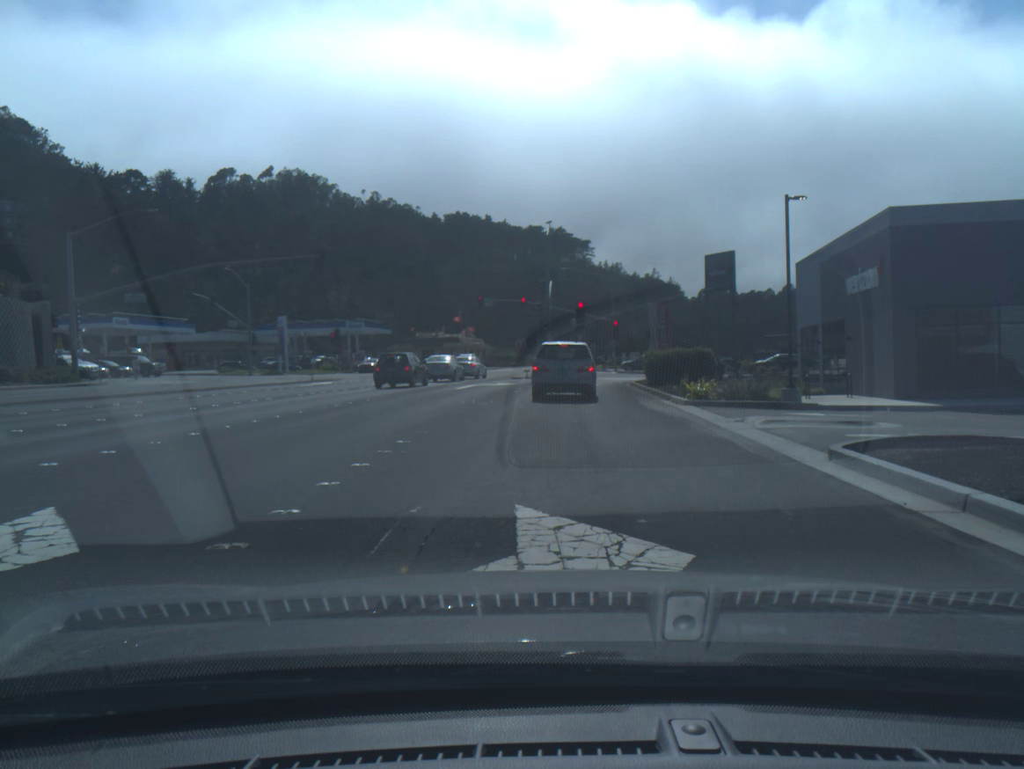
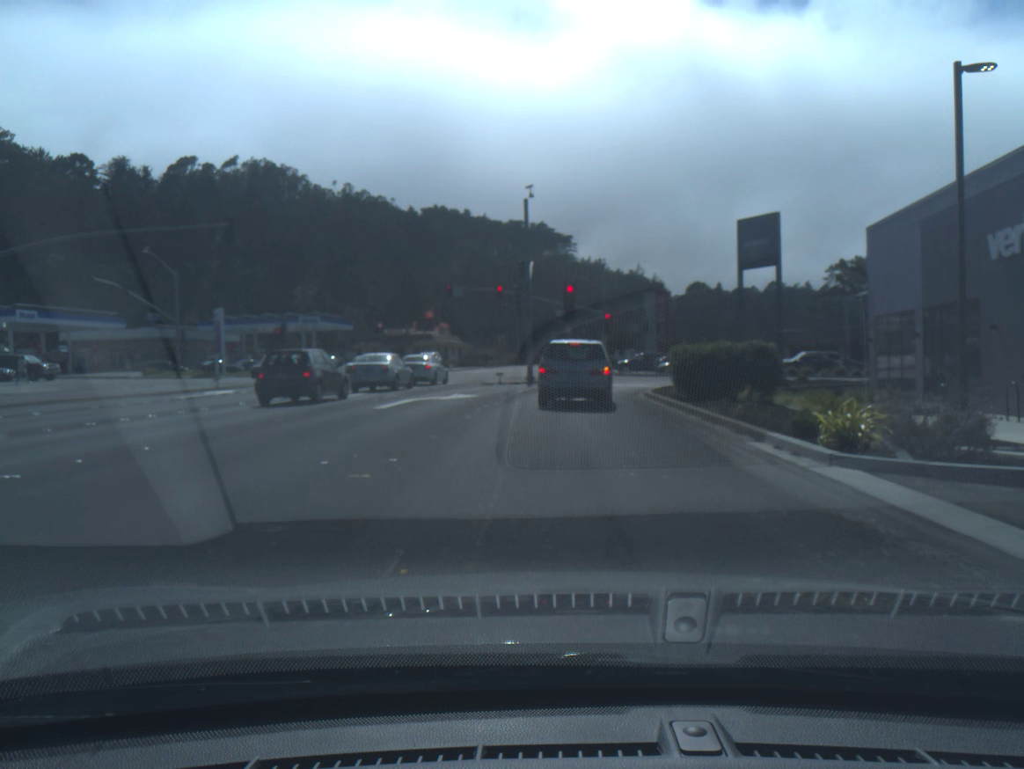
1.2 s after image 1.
(+0.1, +11.6) m; +1°
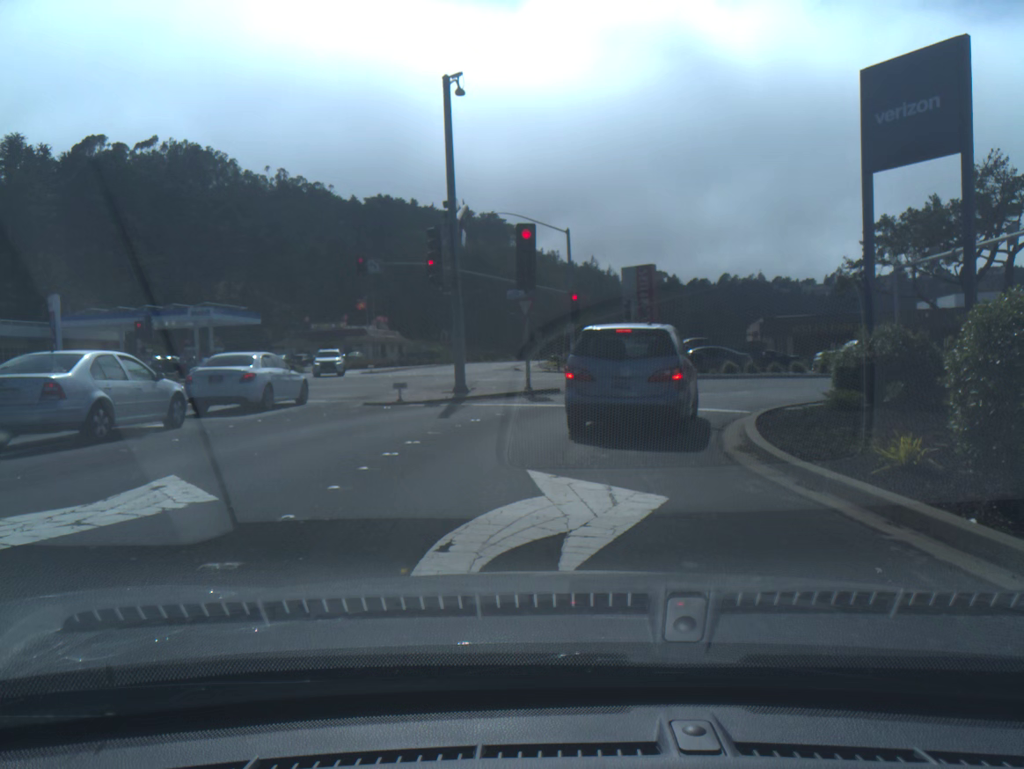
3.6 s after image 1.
(+0.4, +18.0) m; +4°
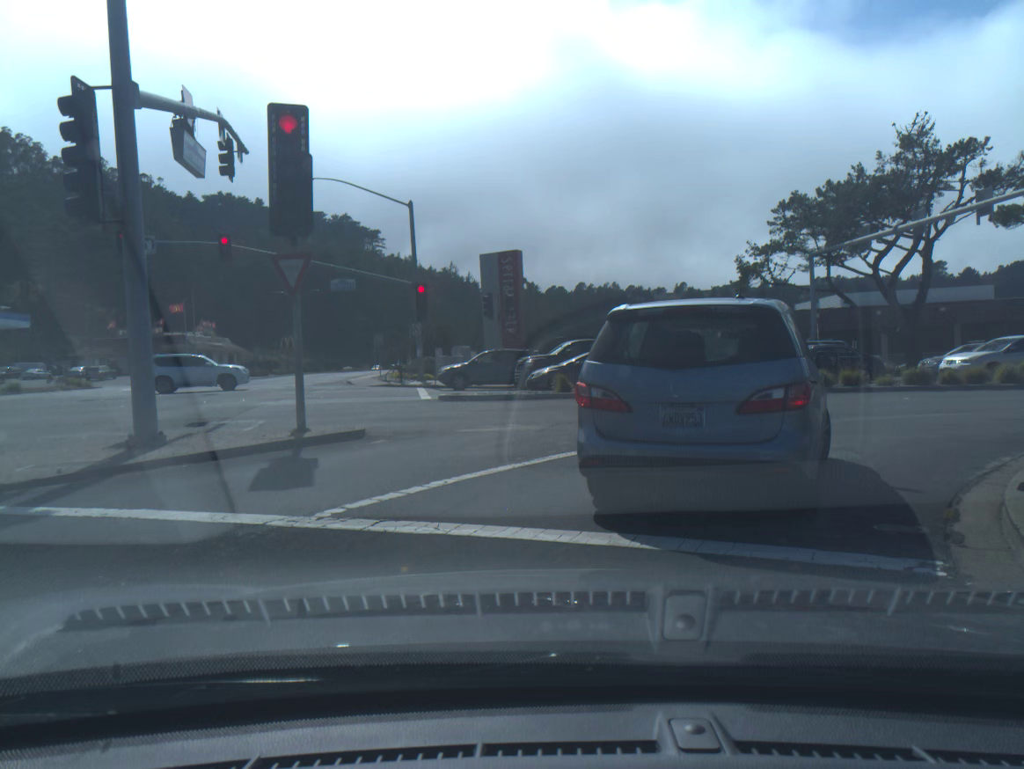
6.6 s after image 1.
(+0.9, +11.9) m; +9°
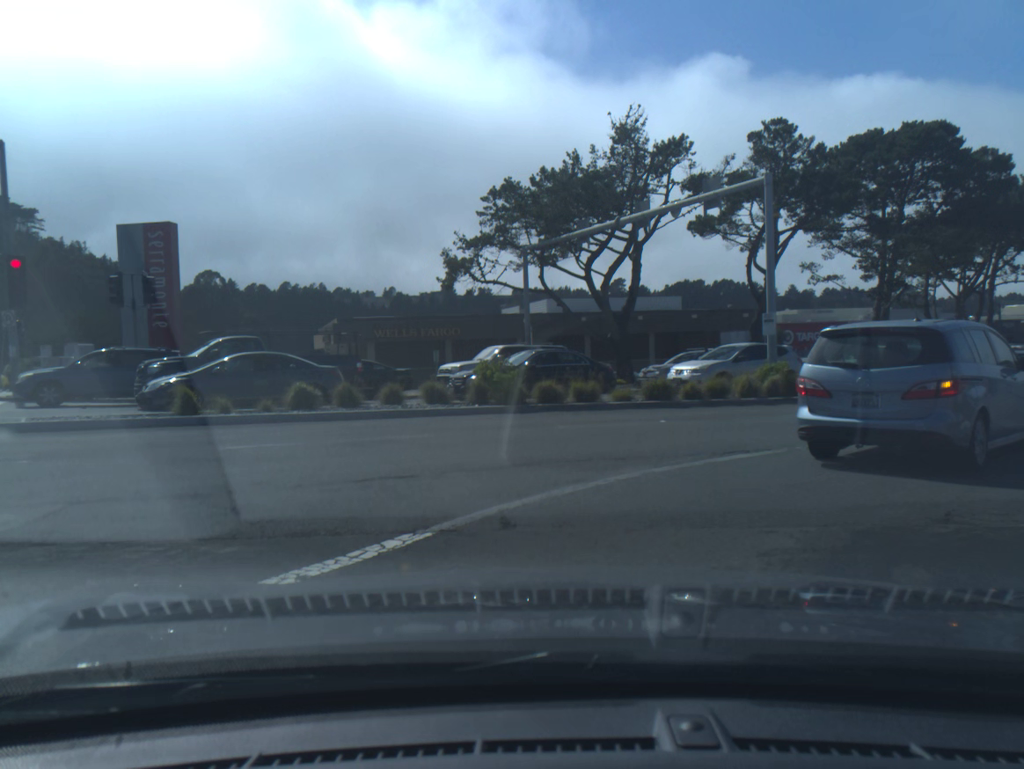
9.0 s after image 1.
(+1.5, +6.6) m; +26°
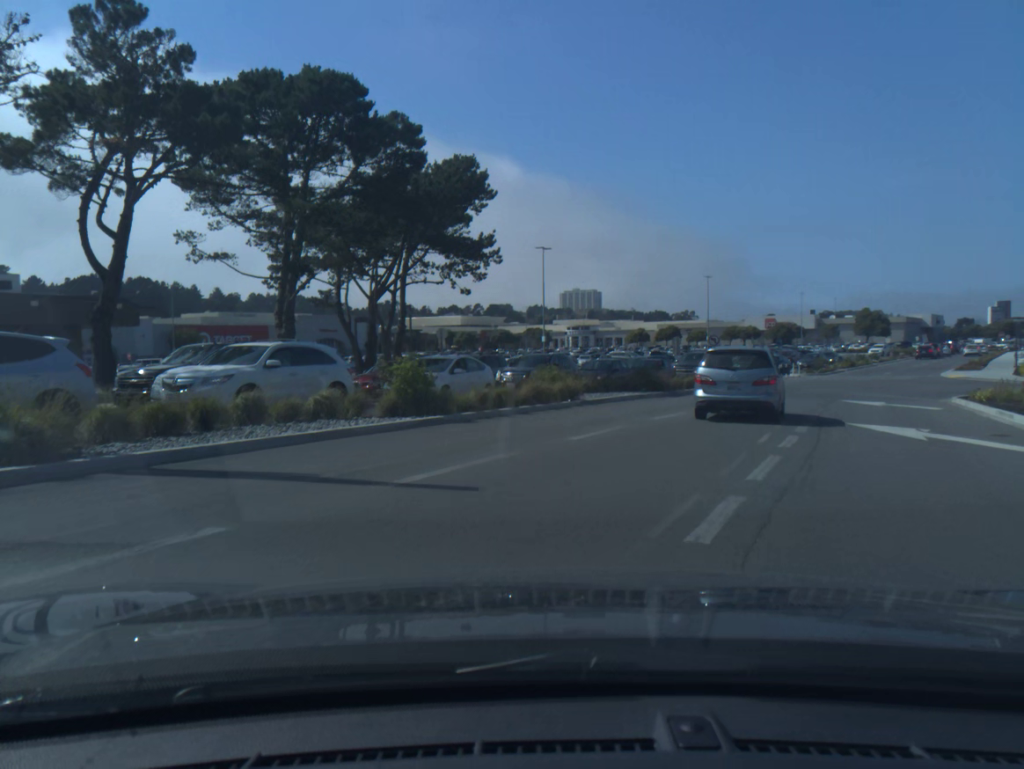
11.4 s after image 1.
(+4.3, +11.6) m; +36°
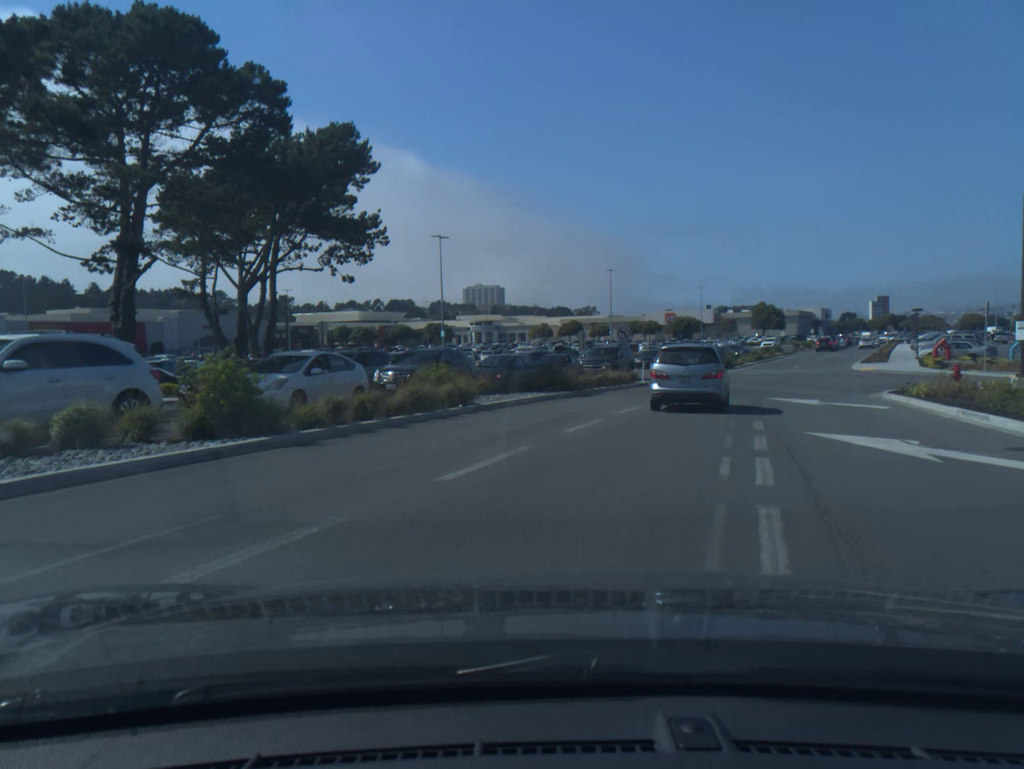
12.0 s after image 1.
(+0.2, +4.2) m; +6°
